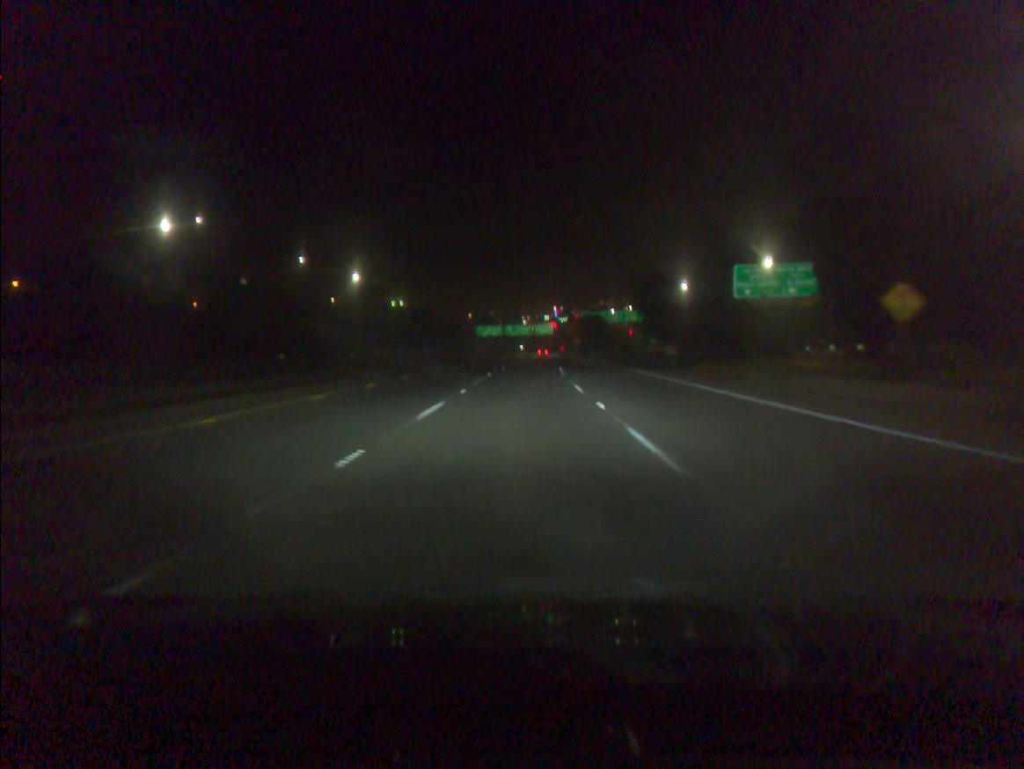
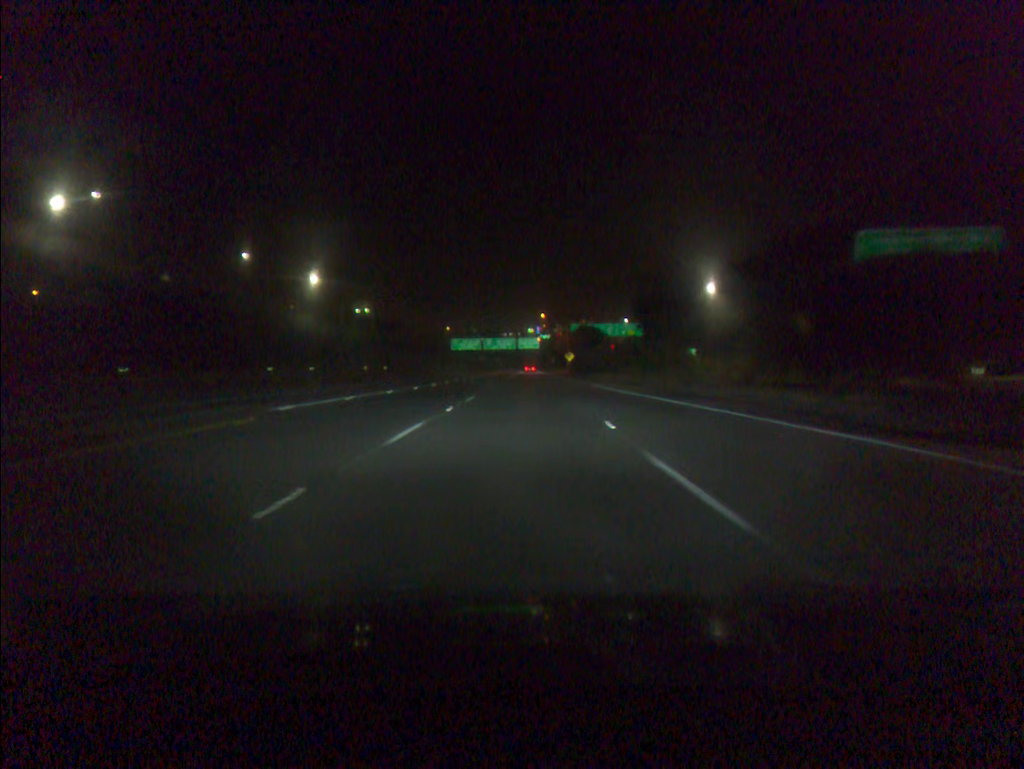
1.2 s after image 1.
(+0.4, +31.6) m; +1°
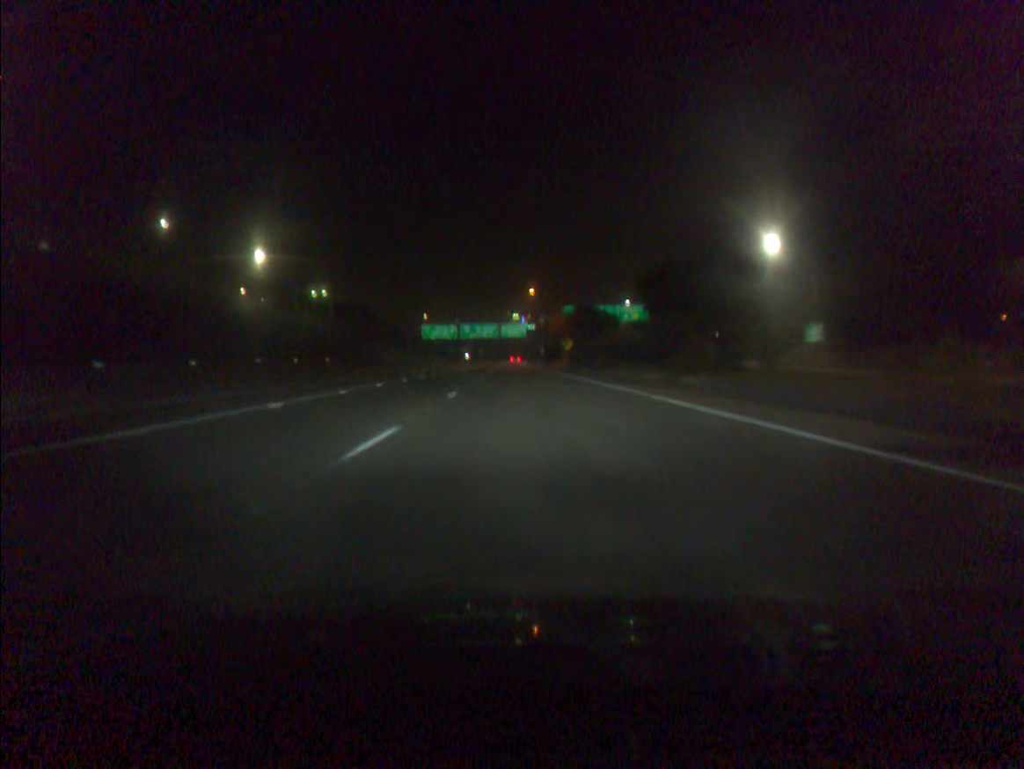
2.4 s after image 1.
(+0.4, +31.6) m; +1°
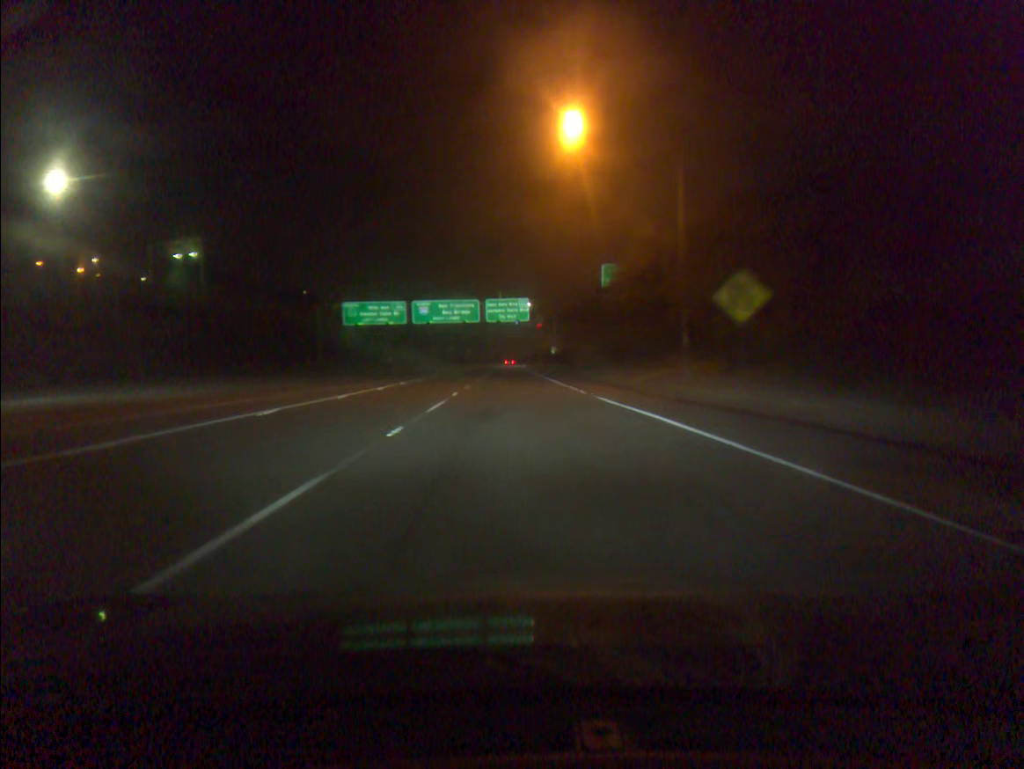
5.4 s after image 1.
(-0.6, +79.3) m; +1°
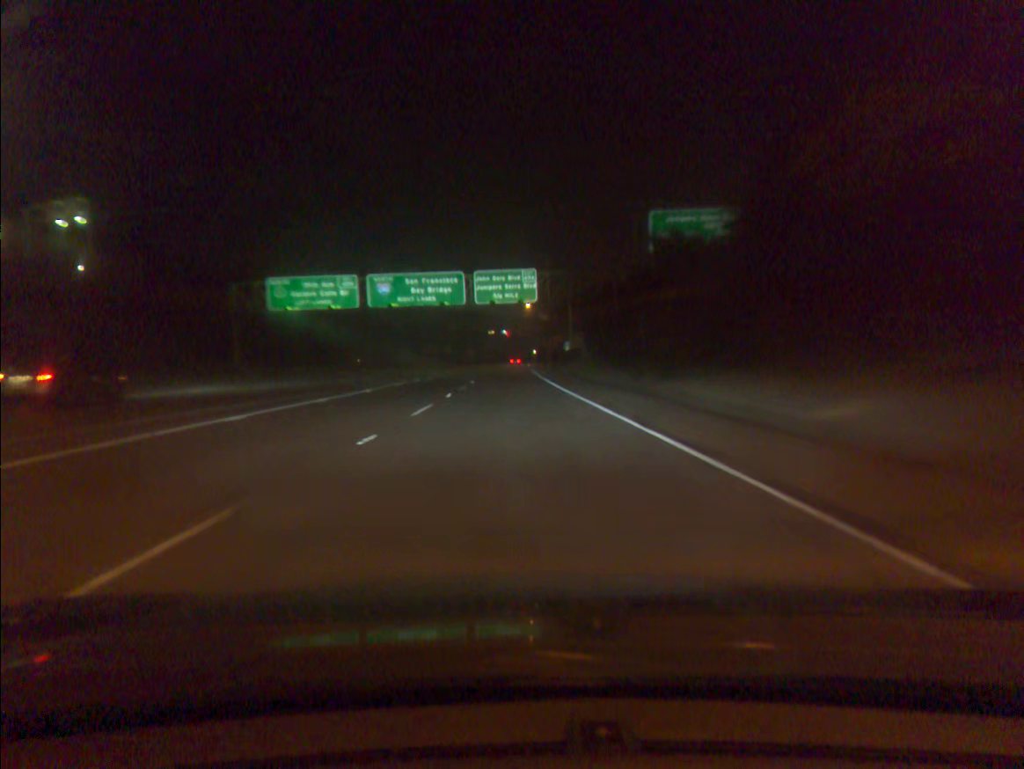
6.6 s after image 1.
(0.0, +31.7) m; 0°
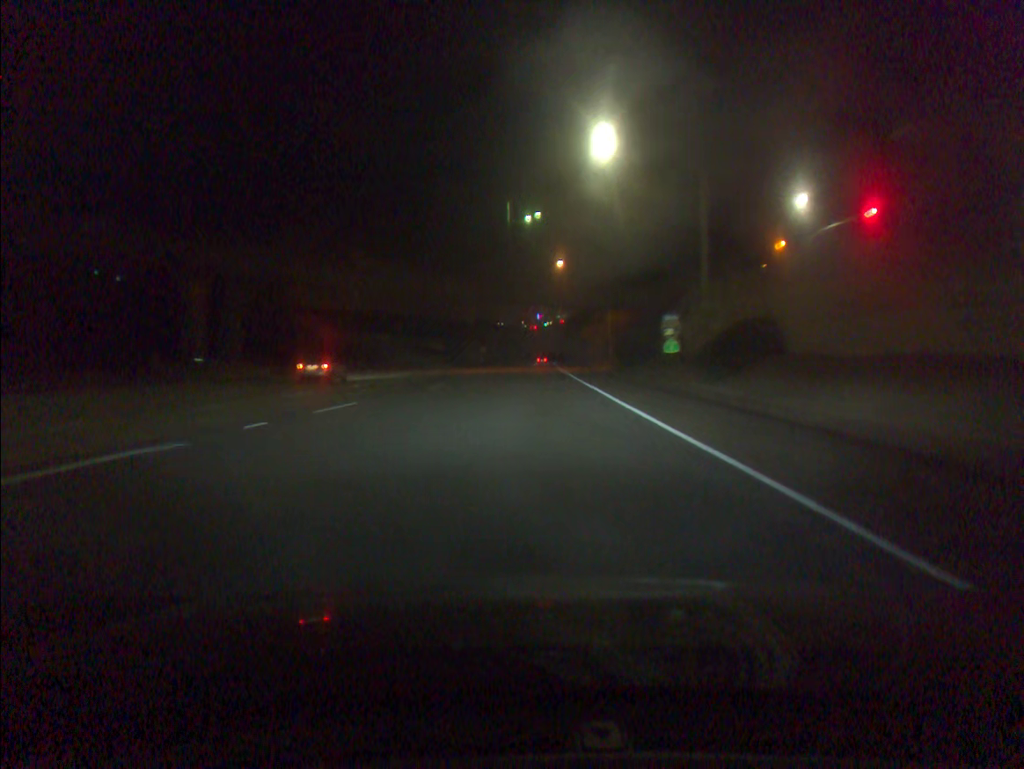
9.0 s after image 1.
(-0.8, +63.4) m; -1°
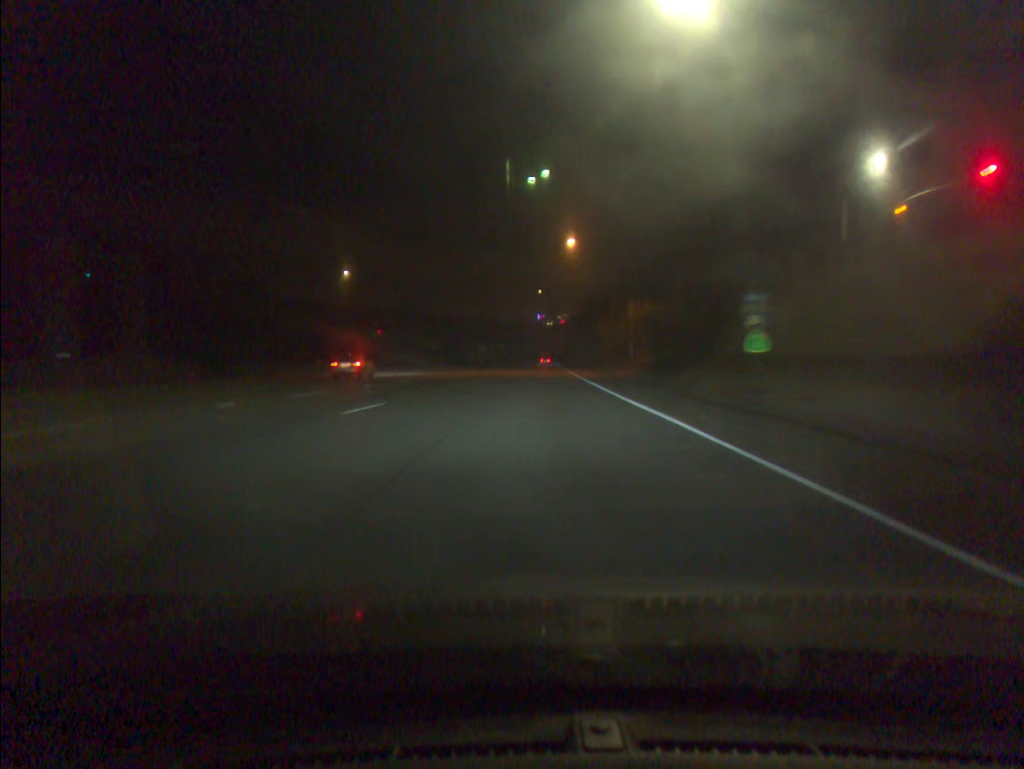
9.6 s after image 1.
(0.0, +15.8) m; 0°
